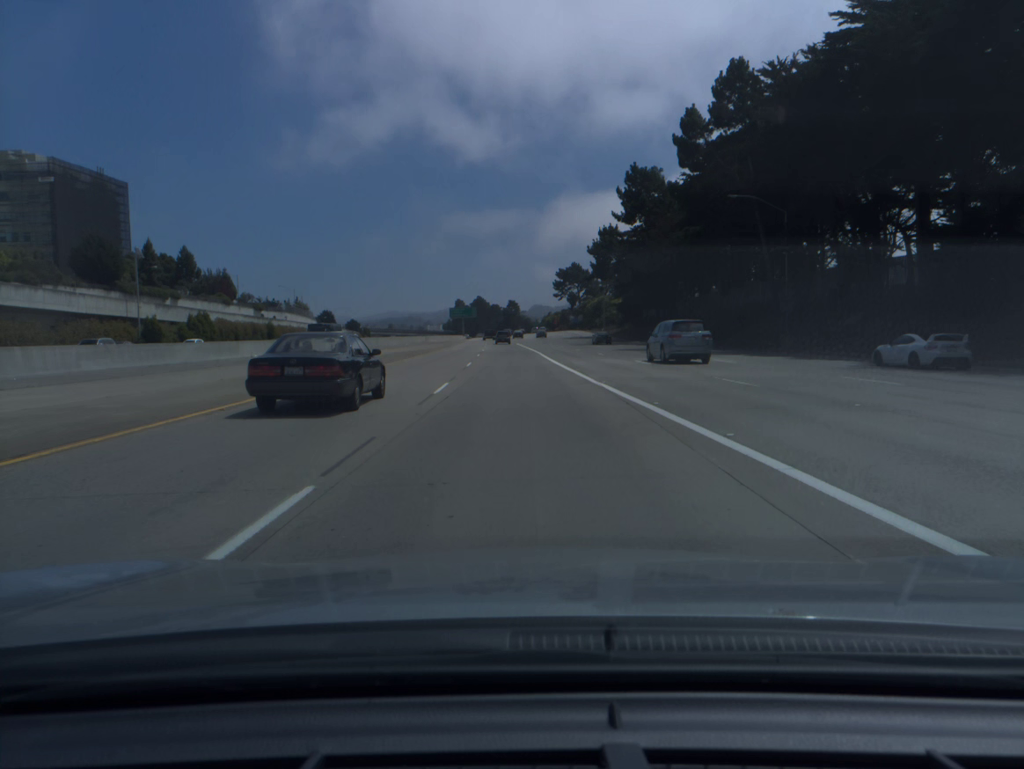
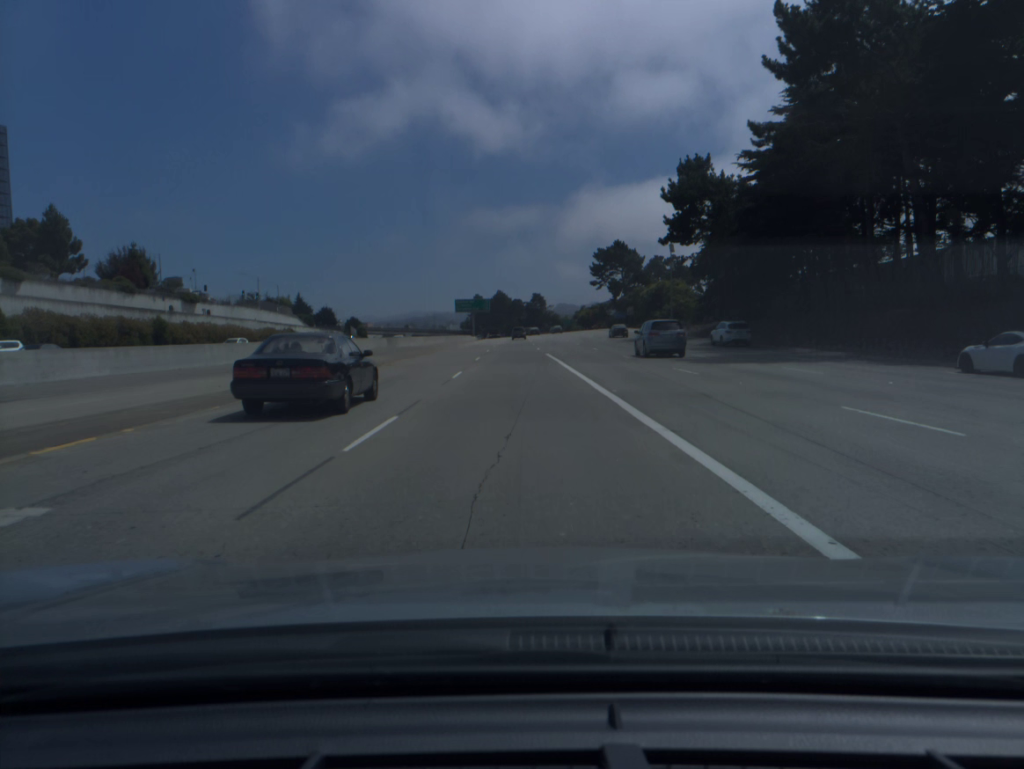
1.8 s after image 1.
(-0.8, +52.7) m; -2°
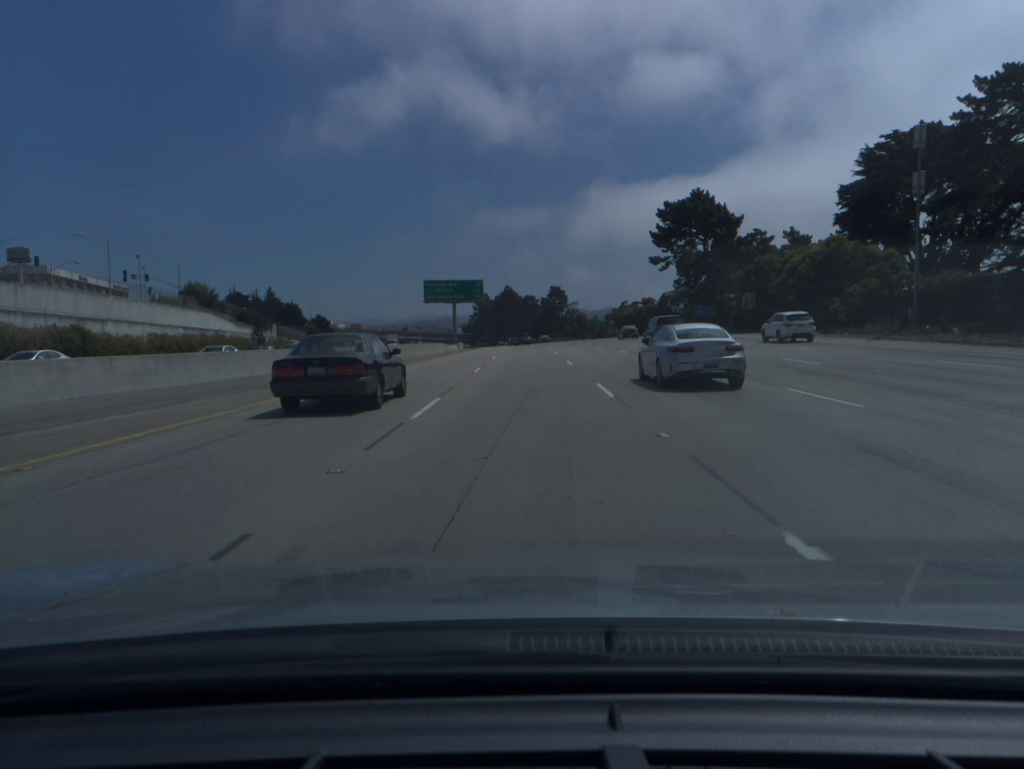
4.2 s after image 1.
(-0.9, +70.0) m; -1°
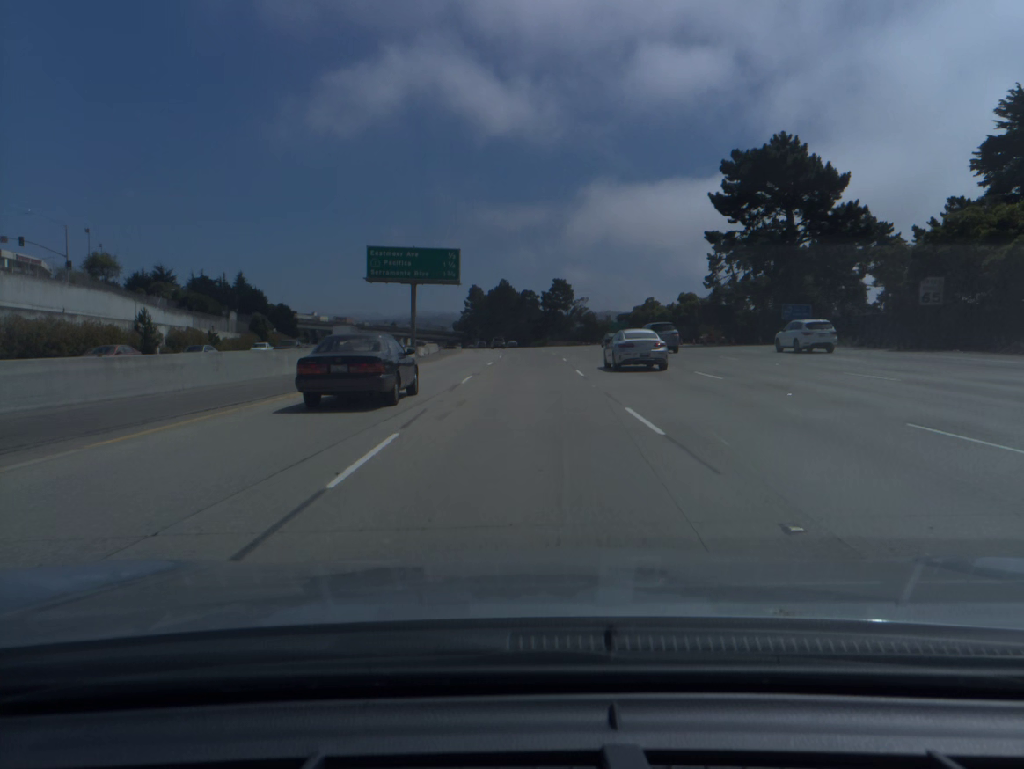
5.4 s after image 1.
(0.0, +34.8) m; 0°
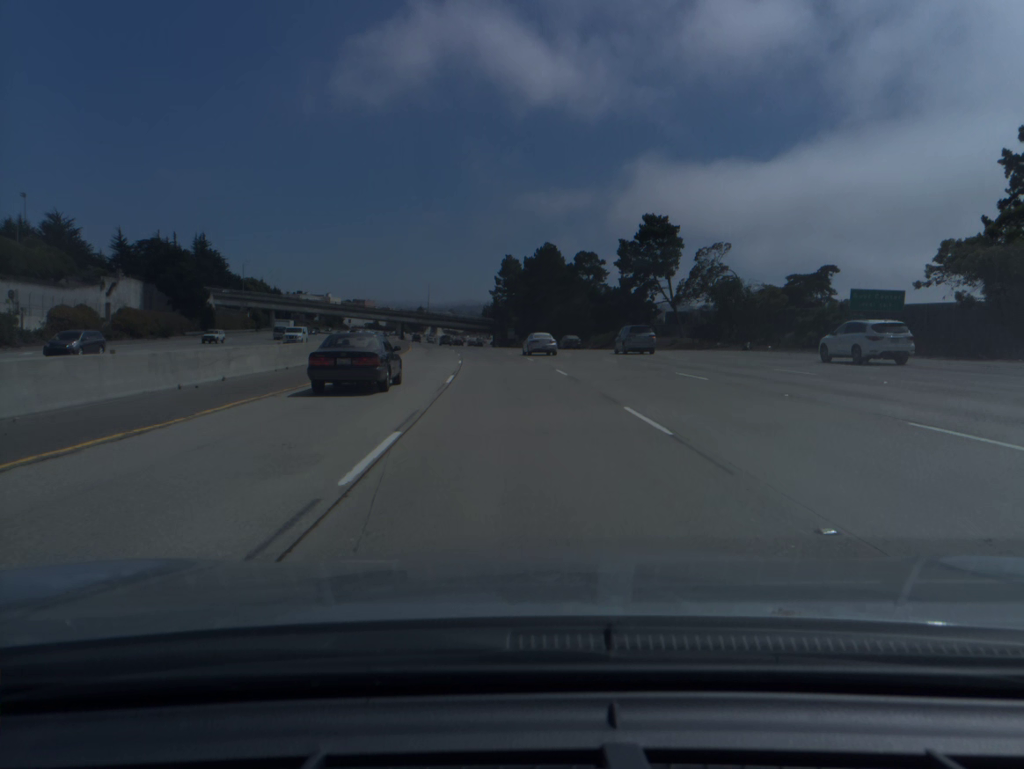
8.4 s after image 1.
(-1.1, +87.5) m; -3°
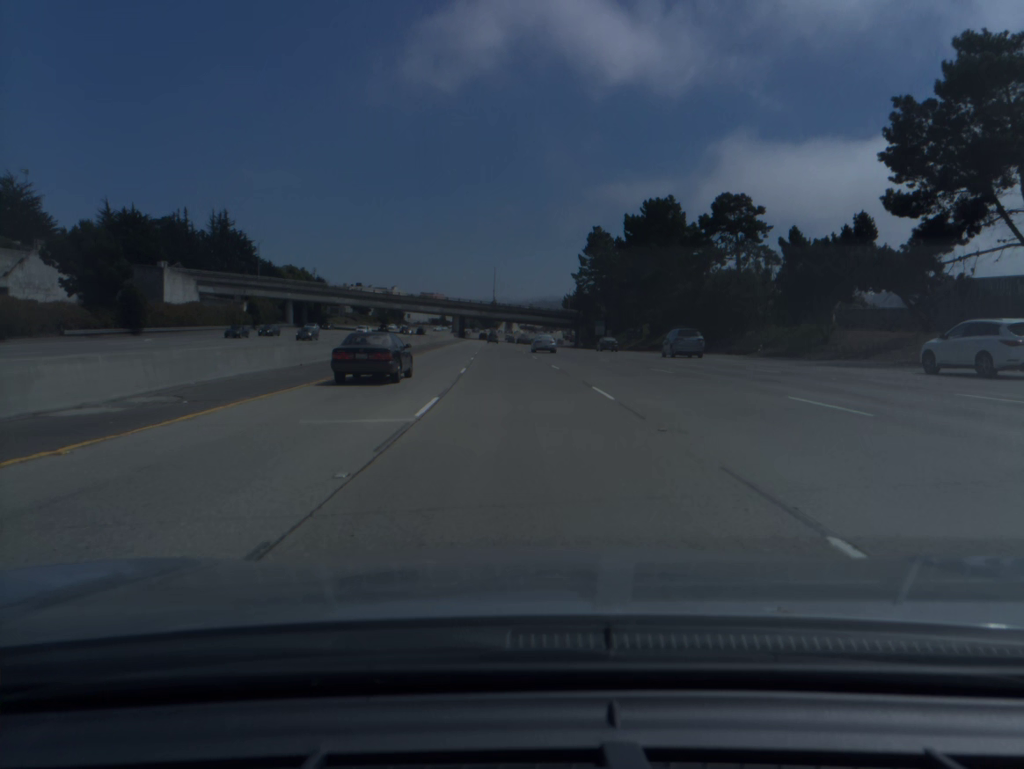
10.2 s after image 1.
(-2.5, +52.9) m; -6°
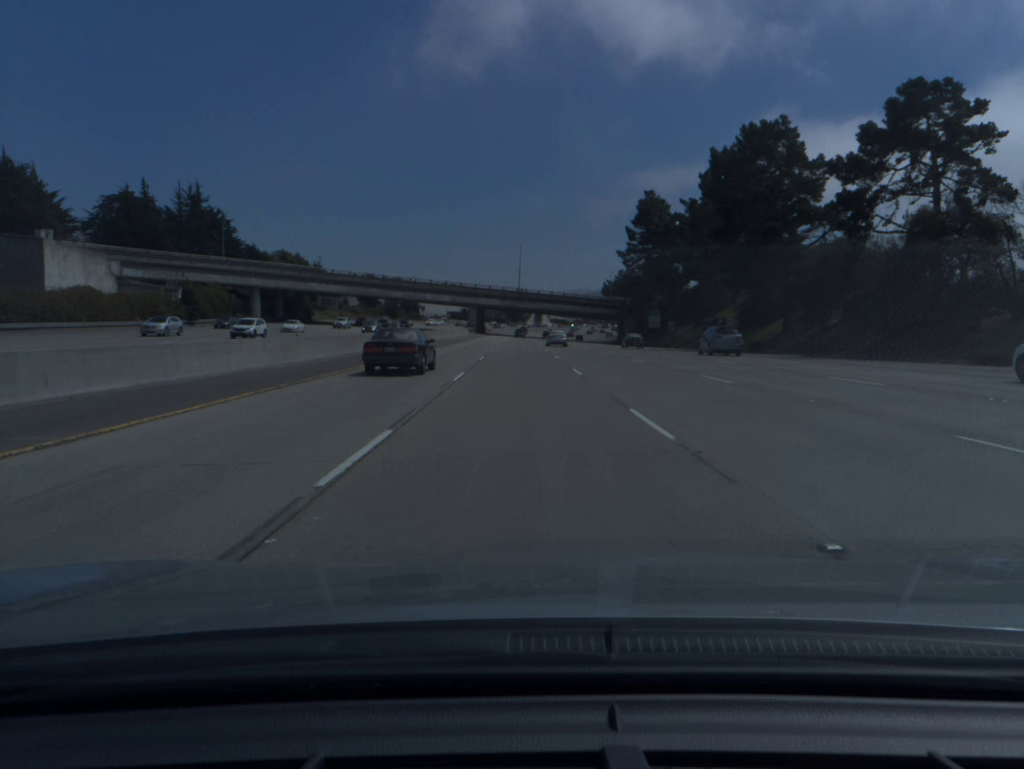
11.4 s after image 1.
(-0.8, +35.2) m; -2°
